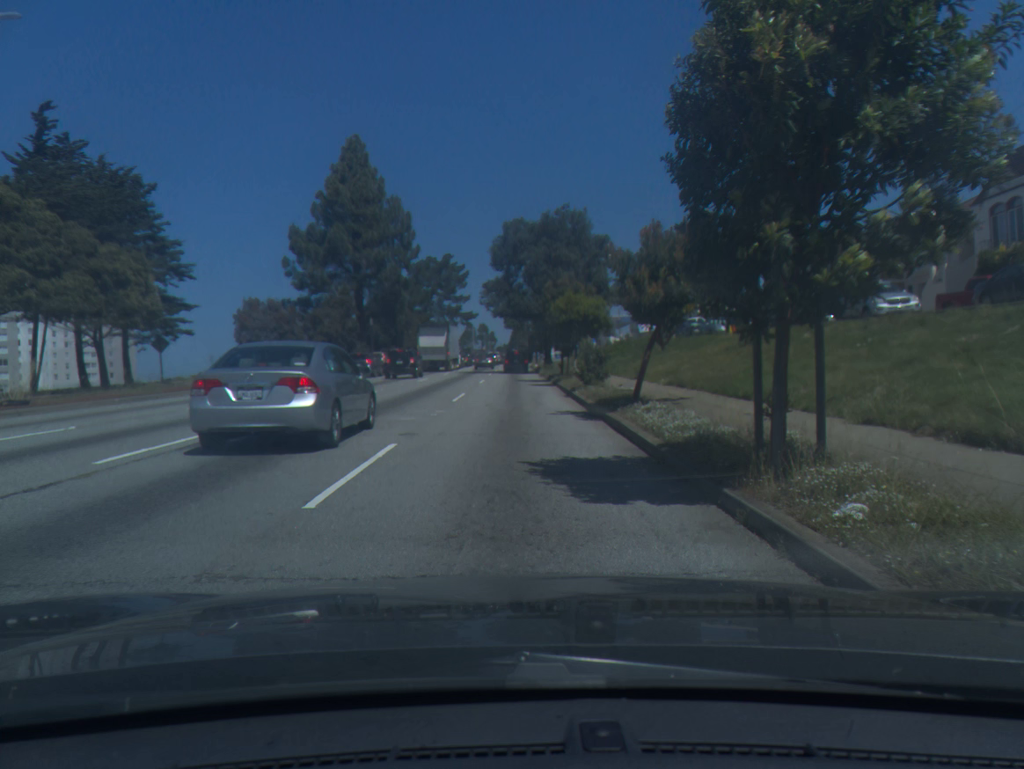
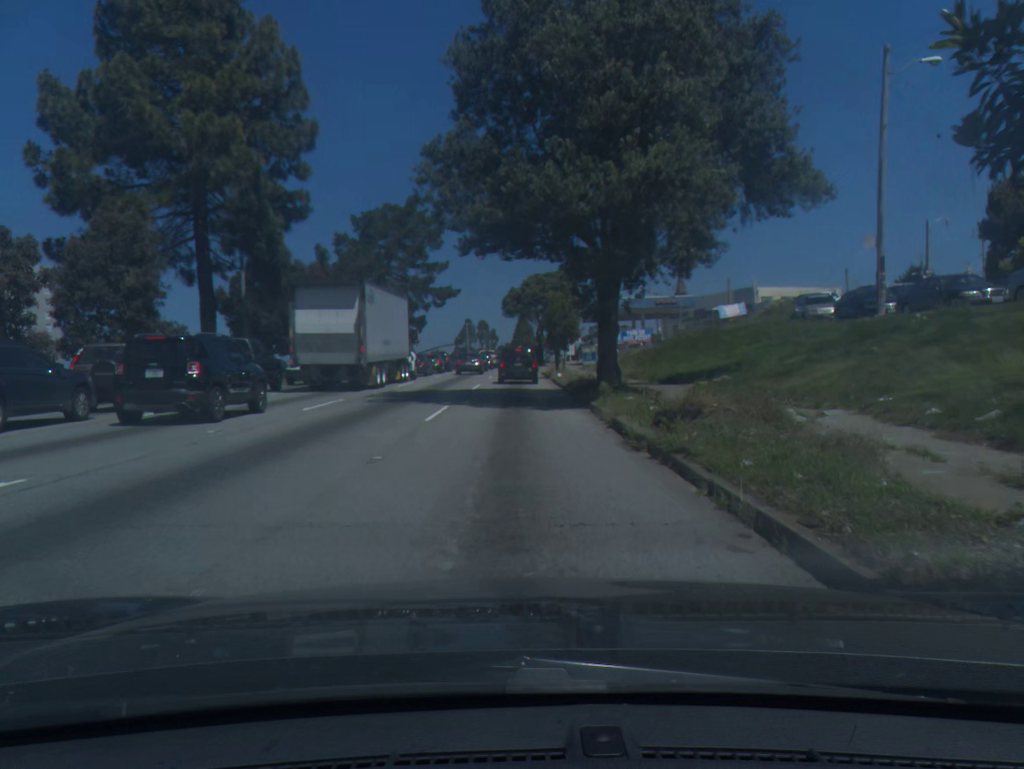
(-0.1, +36.6) m; 0°
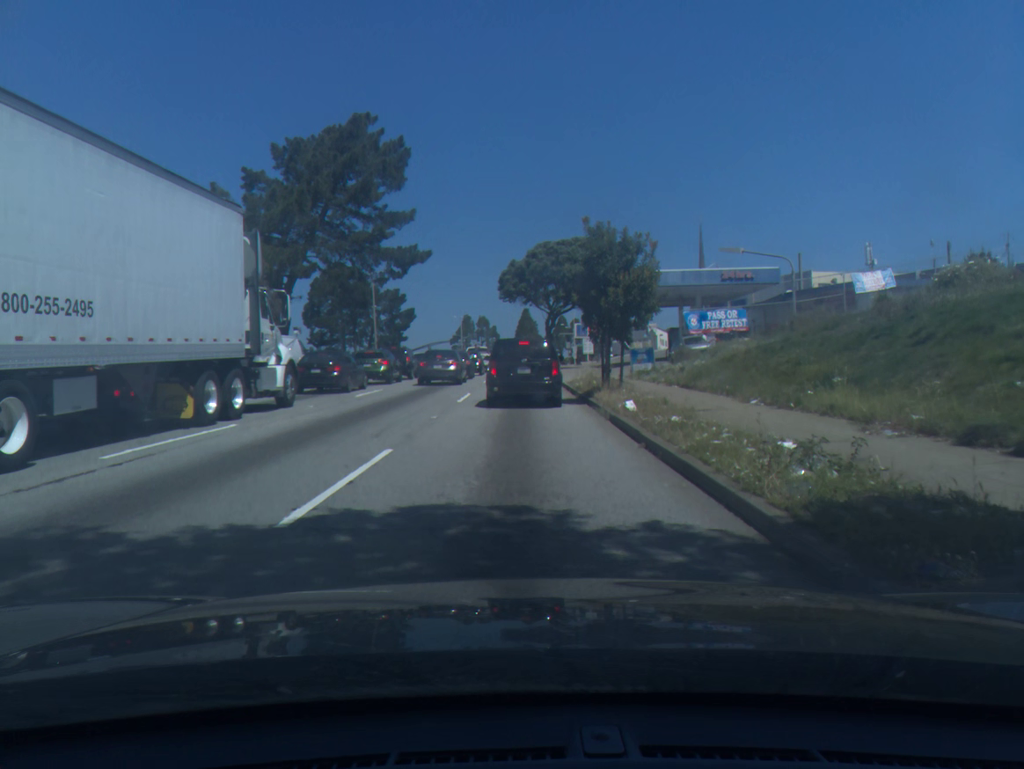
(-0.1, +23.6) m; 0°
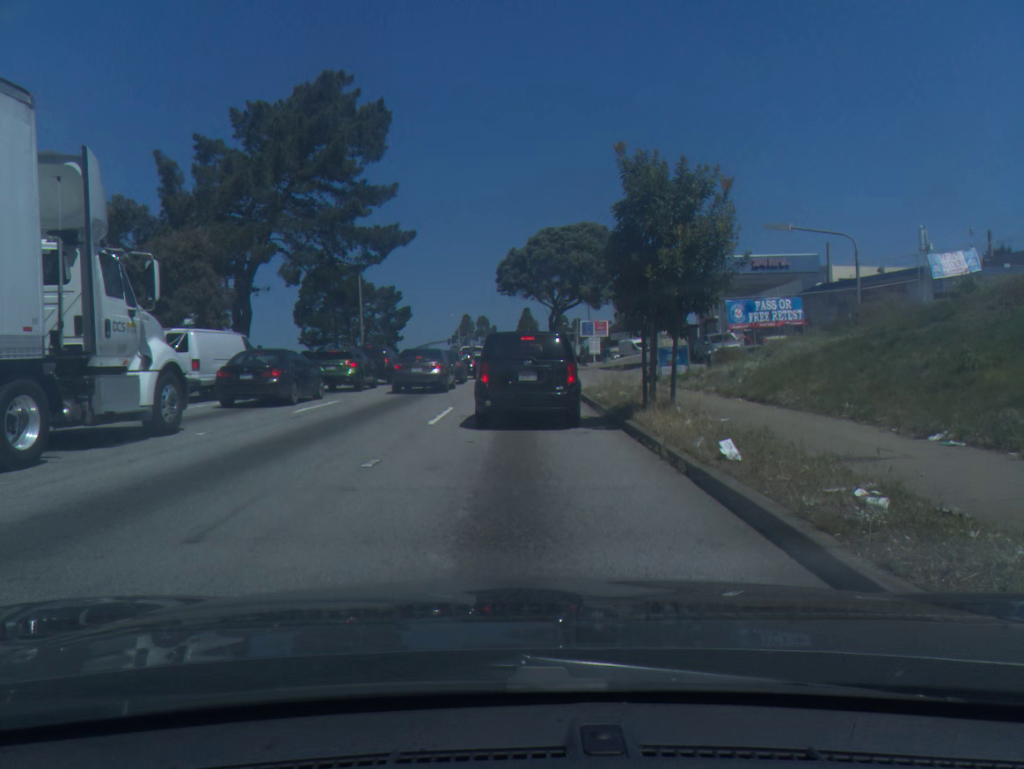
(0.0, +6.7) m; 0°
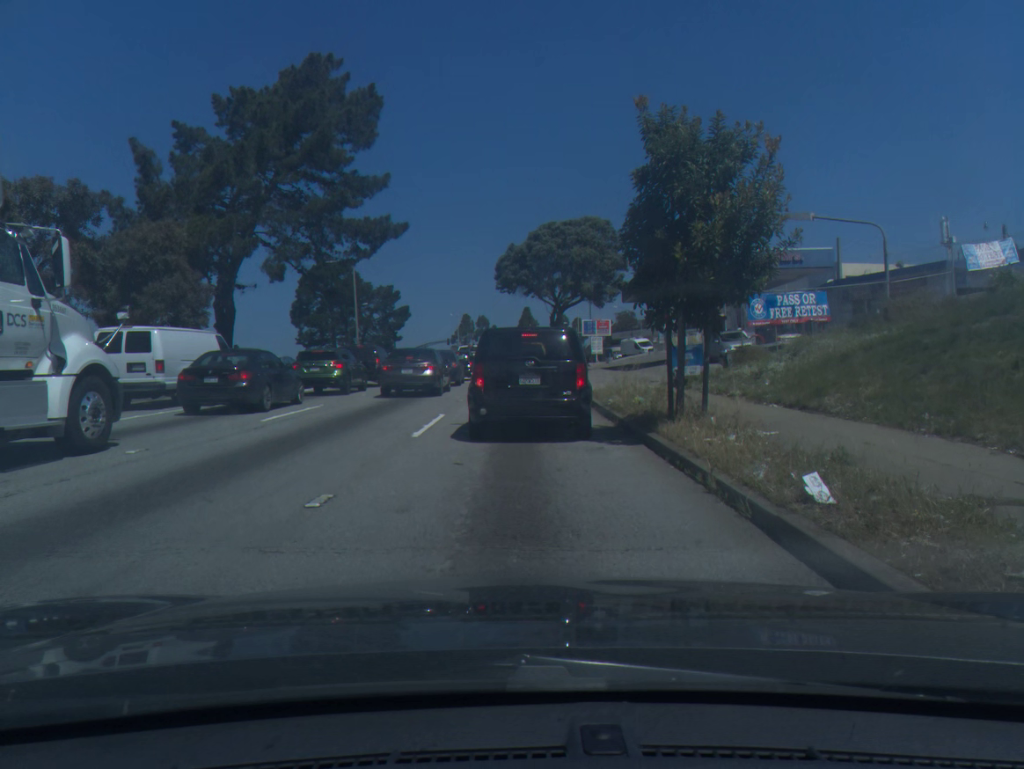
(0.0, +2.3) m; 0°
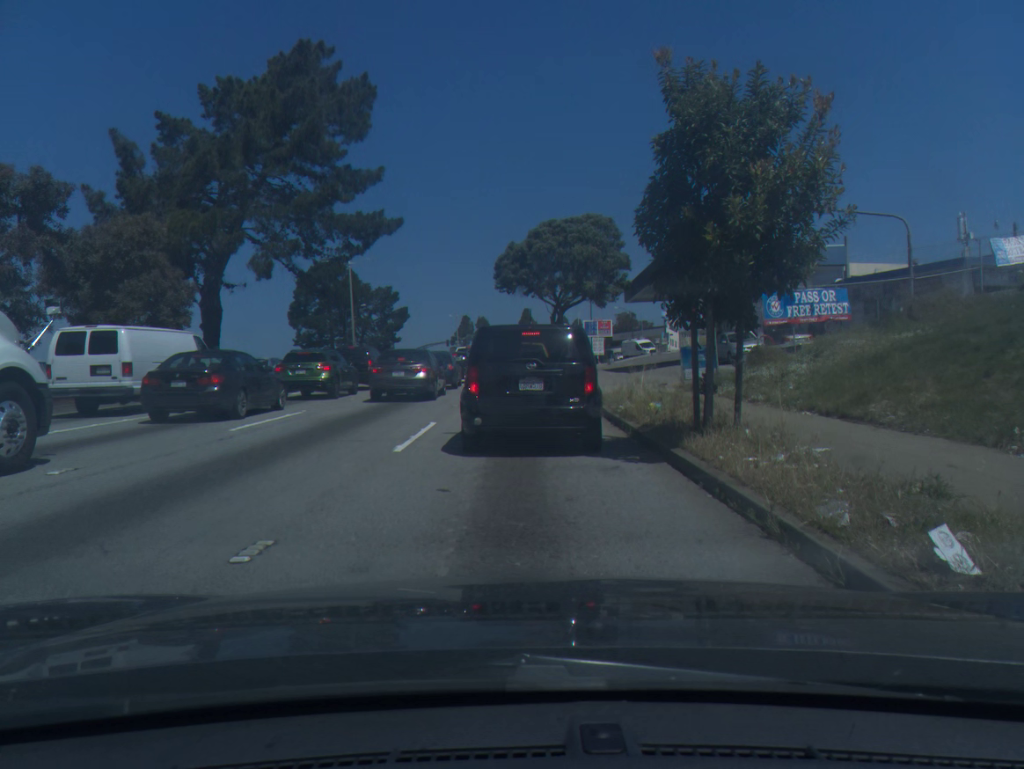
(0.0, +1.7) m; 0°
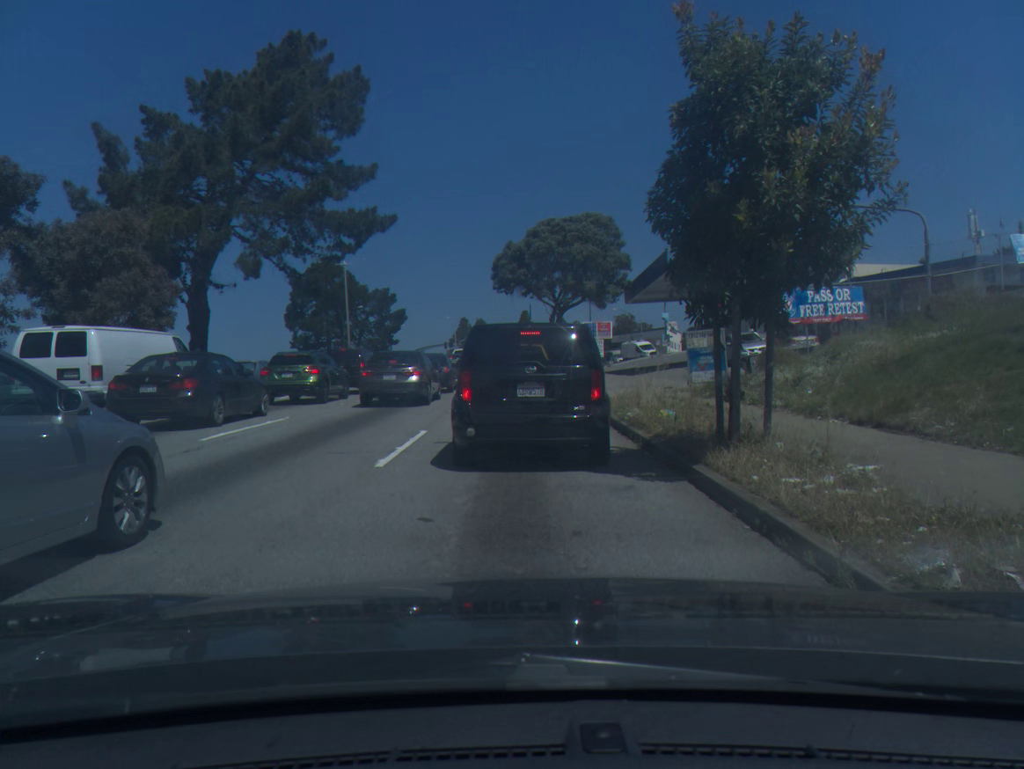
(0.0, +1.2) m; 0°
